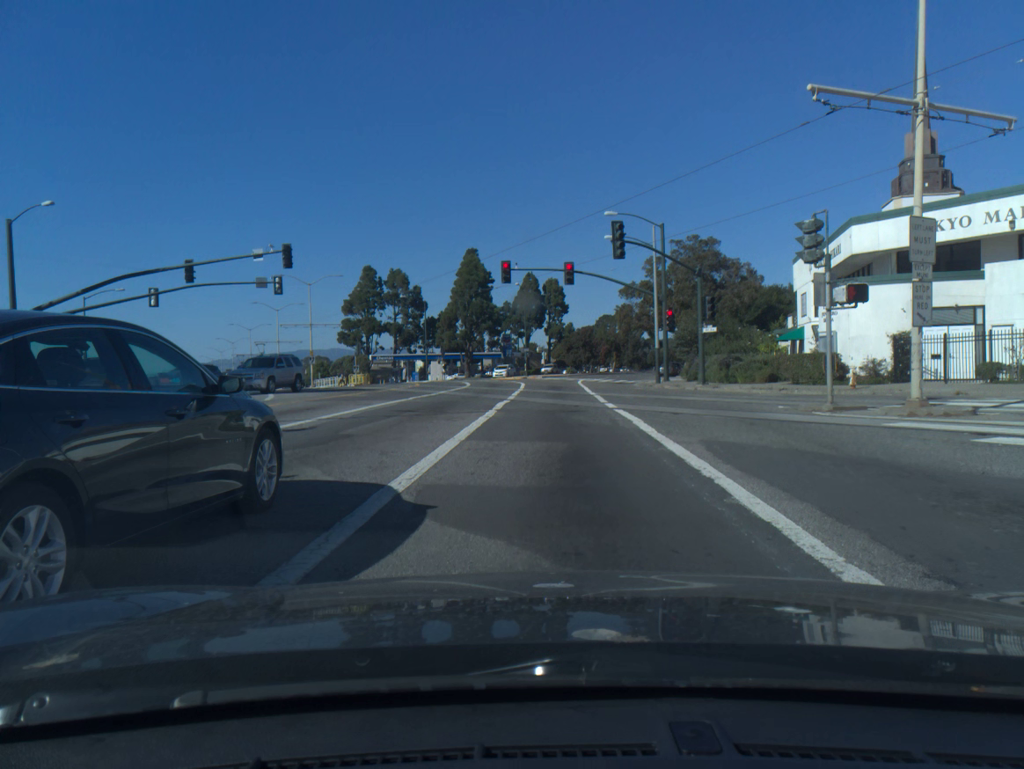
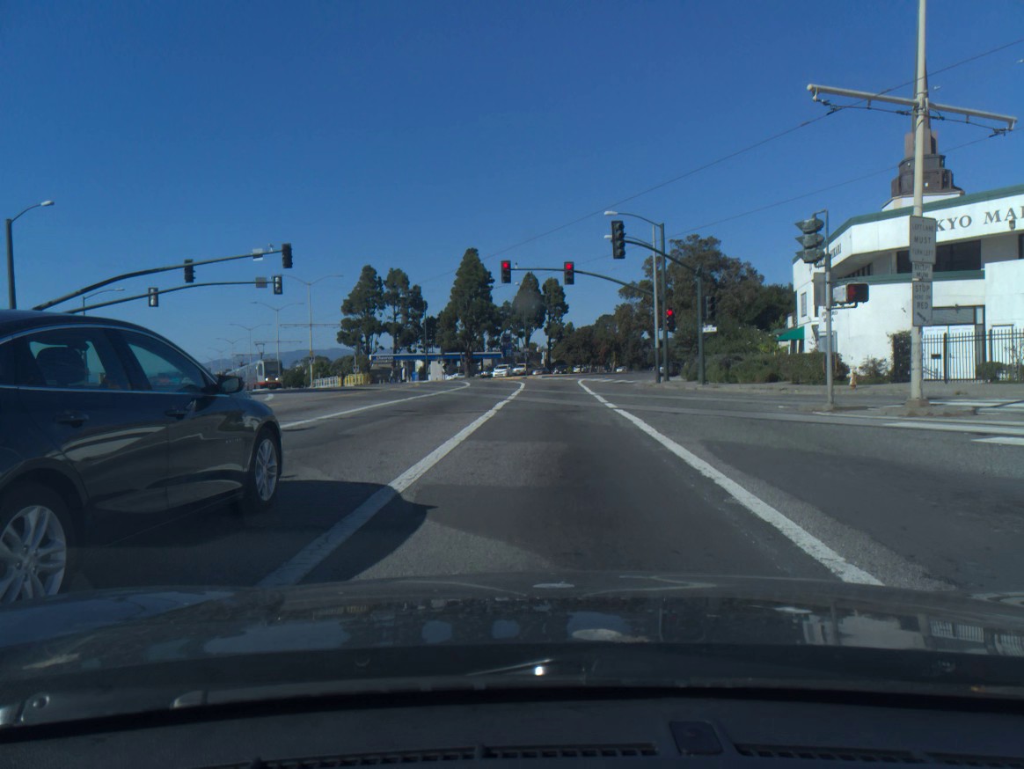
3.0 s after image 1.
(0.0, -0.1) m; 0°
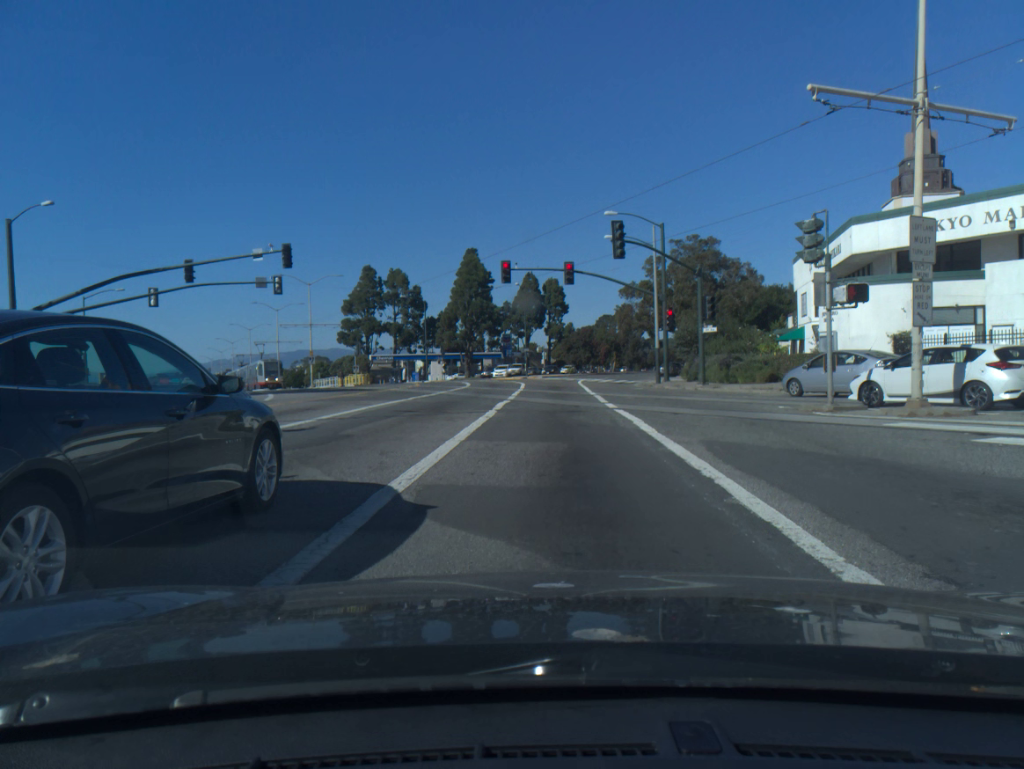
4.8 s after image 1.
(0.0, 0.0) m; 0°
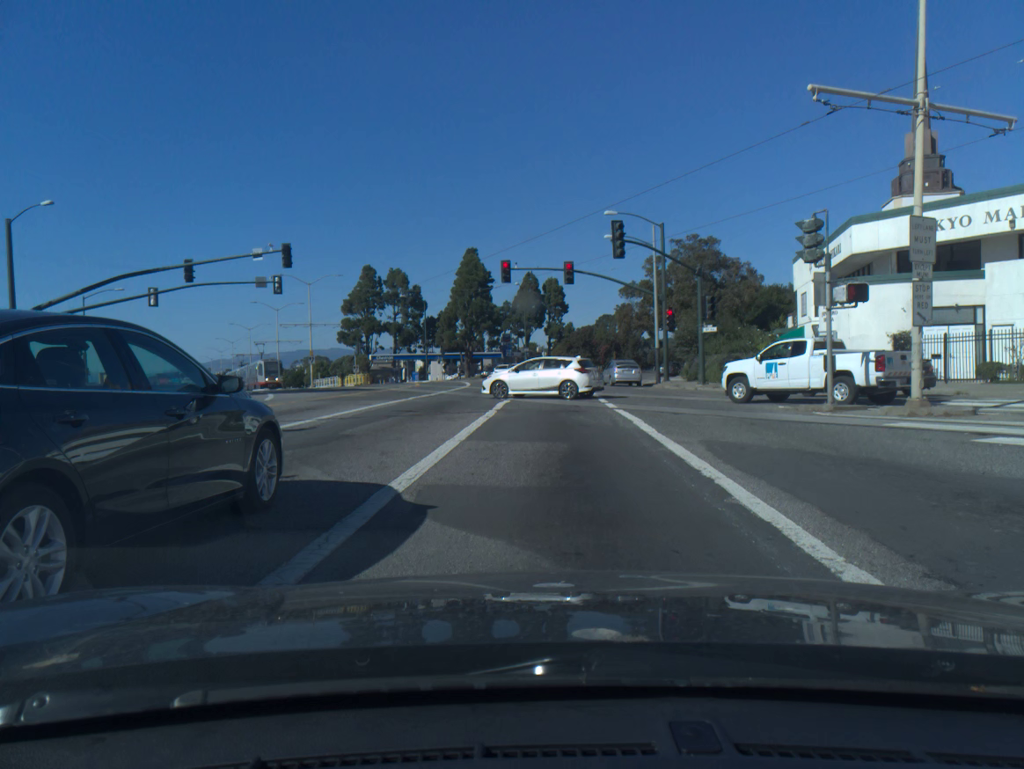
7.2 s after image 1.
(0.0, 0.0) m; 0°
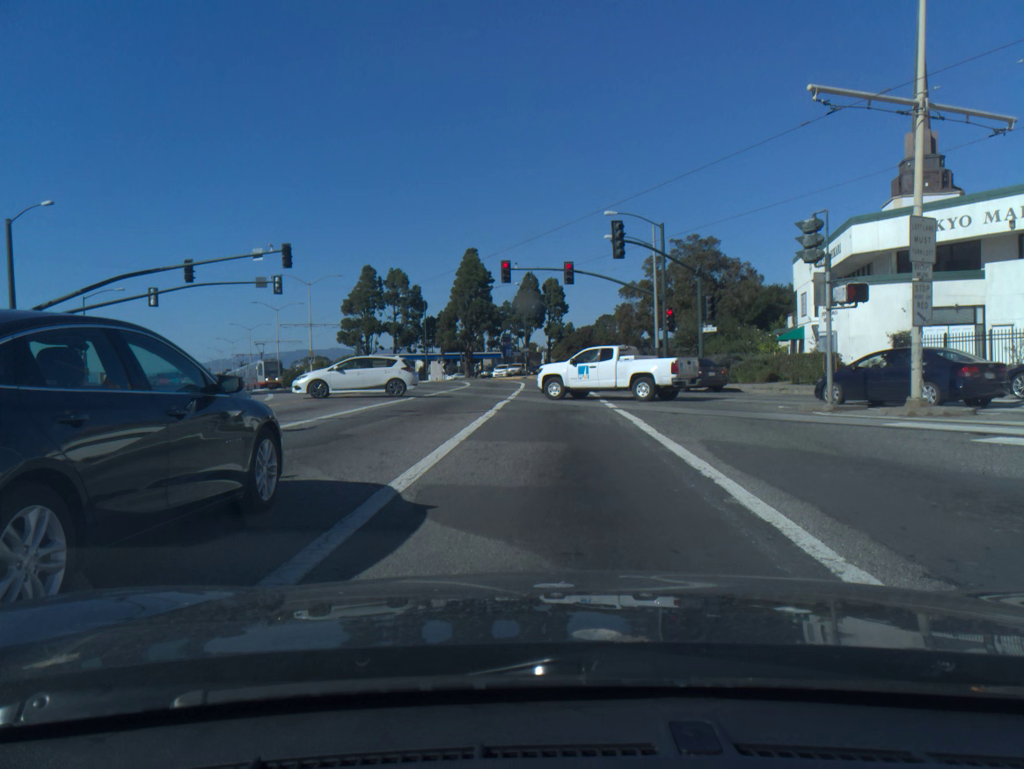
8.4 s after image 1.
(0.0, 0.0) m; 0°
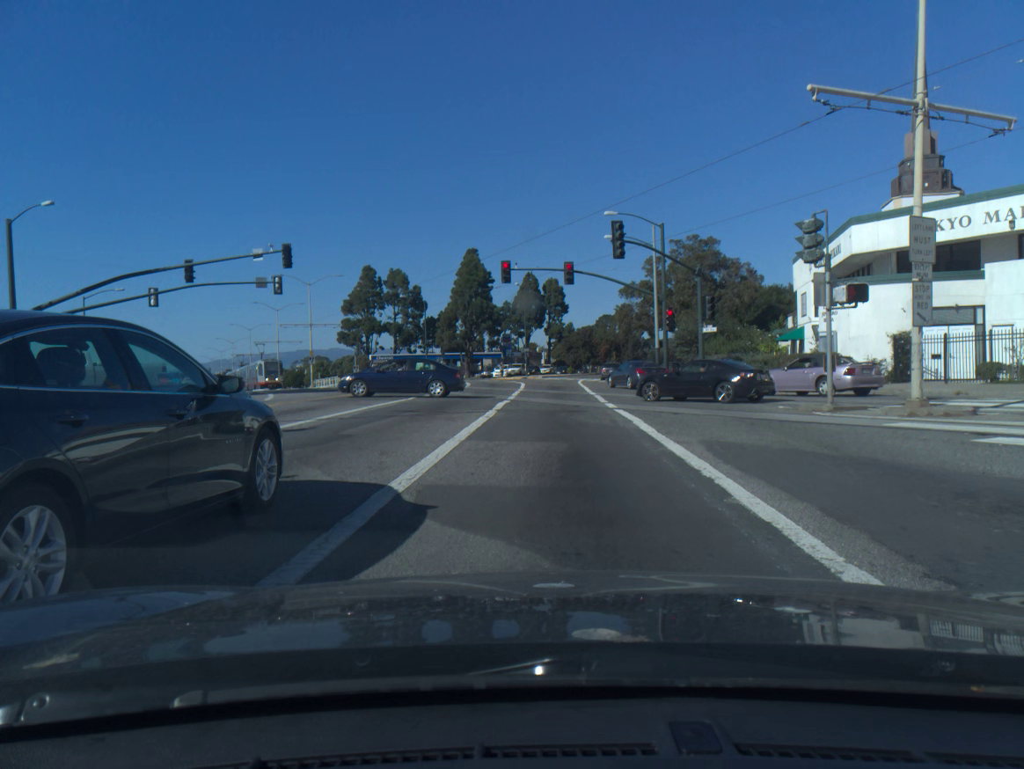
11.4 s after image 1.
(0.0, -0.1) m; 0°
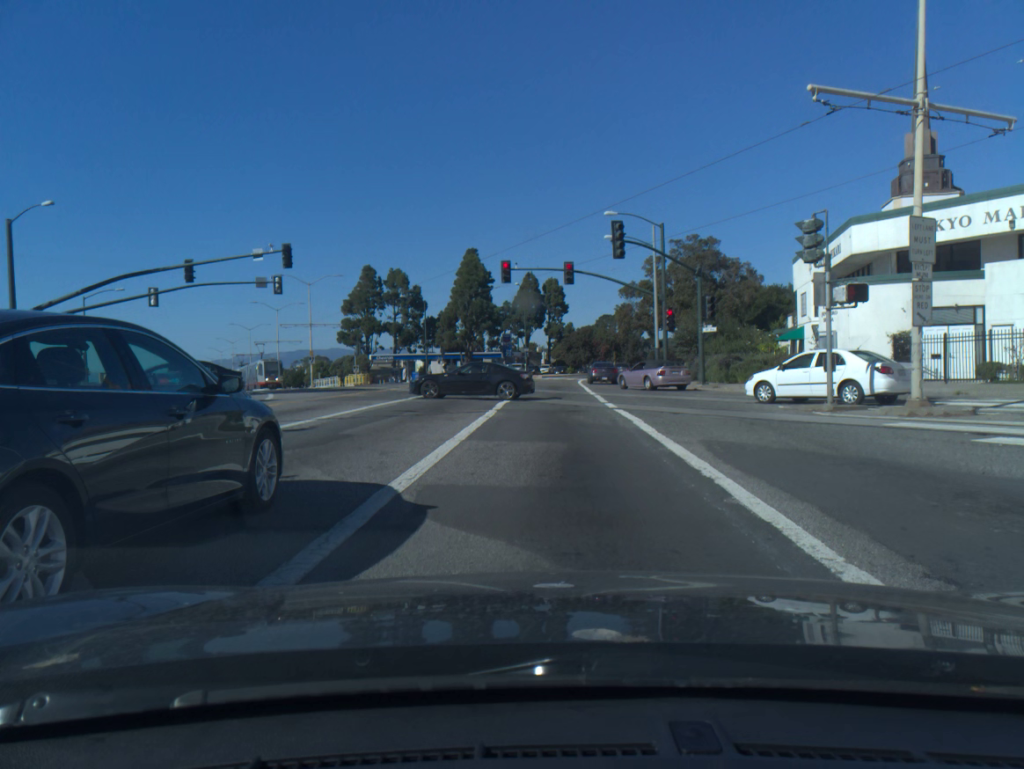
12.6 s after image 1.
(0.0, 0.0) m; 0°
